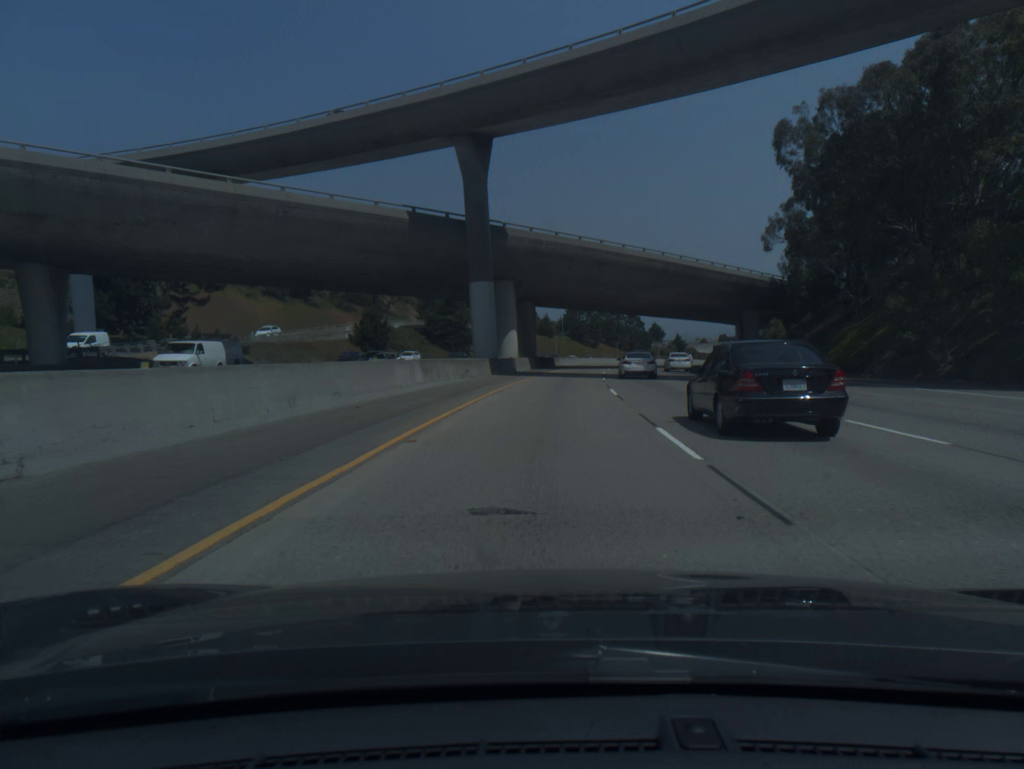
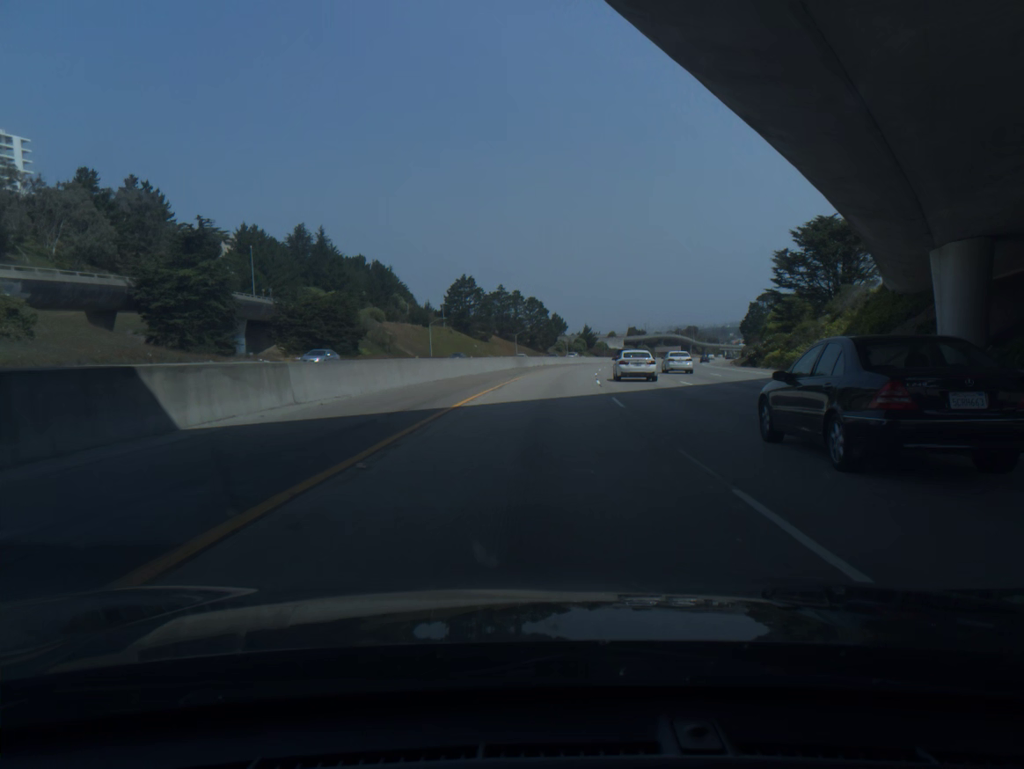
(+4.8, +79.4) m; +7°
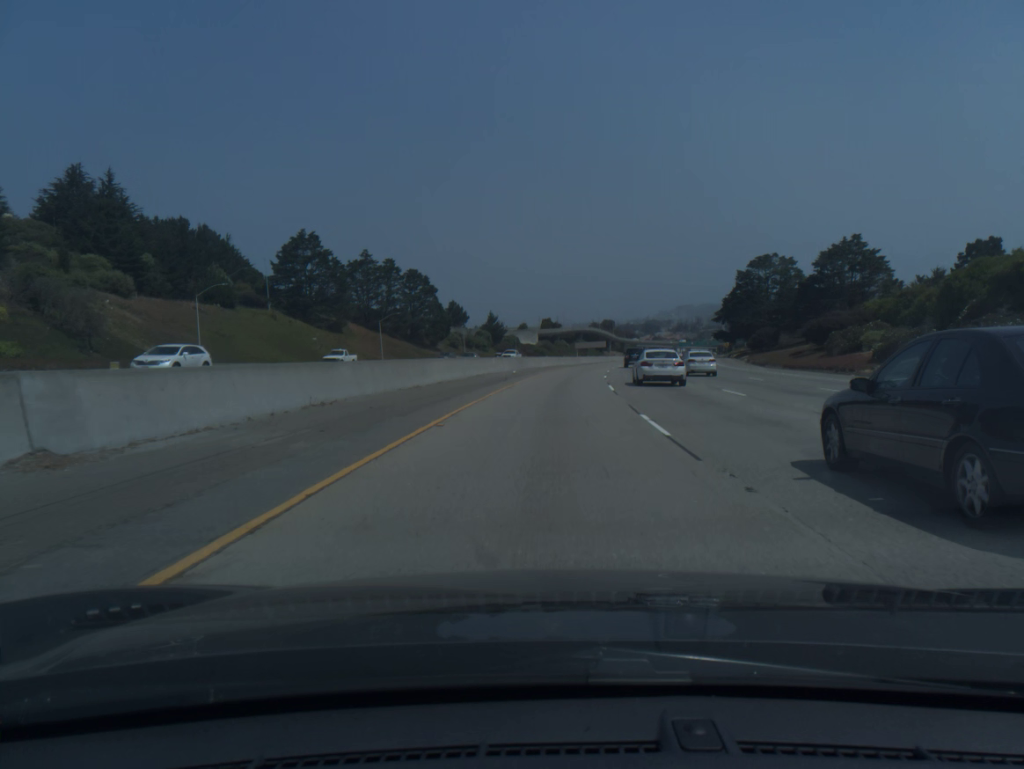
(+4.7, +79.1) m; +7°
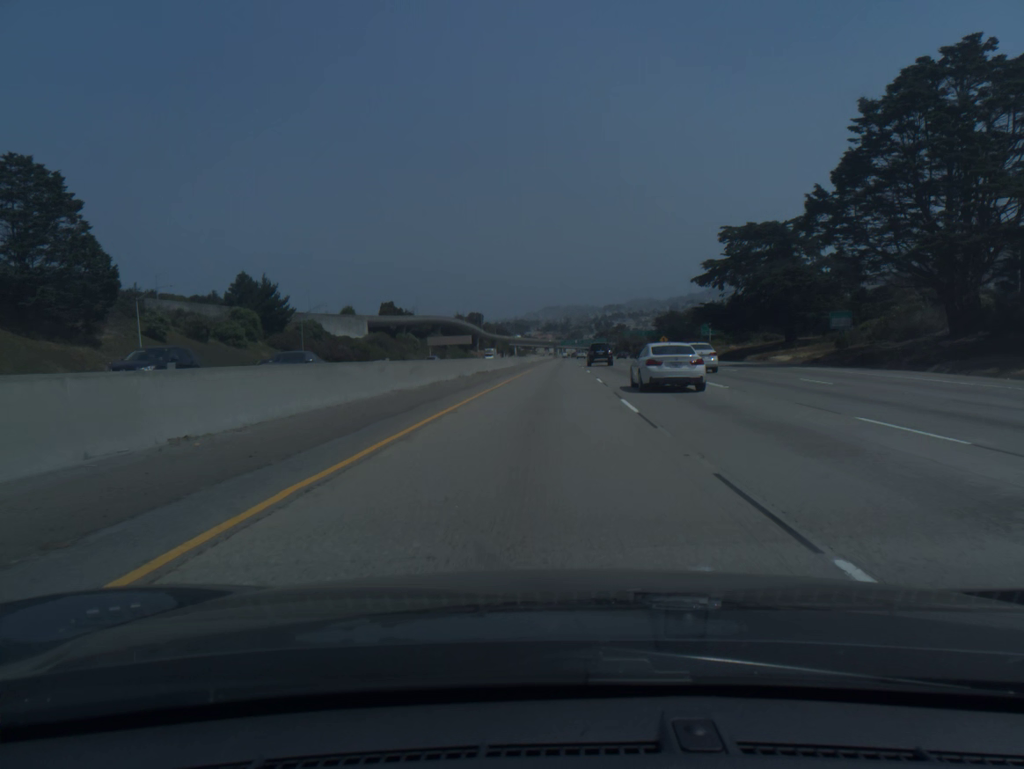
(+8.7, +98.6) m; +10°
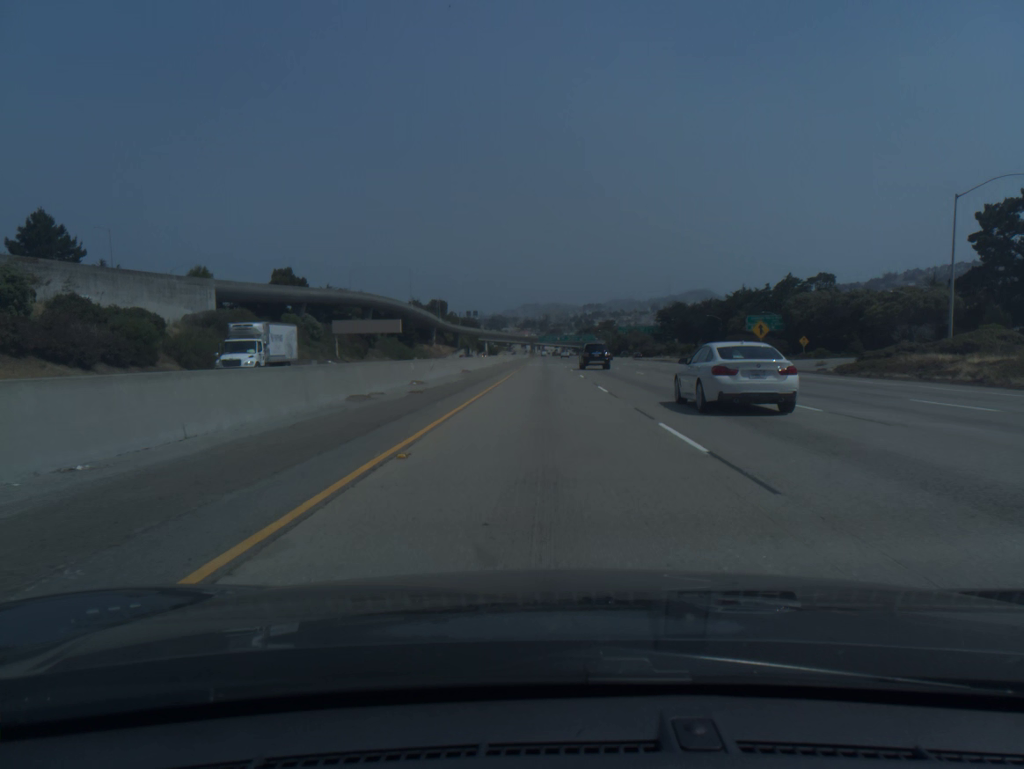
(+1.9, +79.5) m; +2°
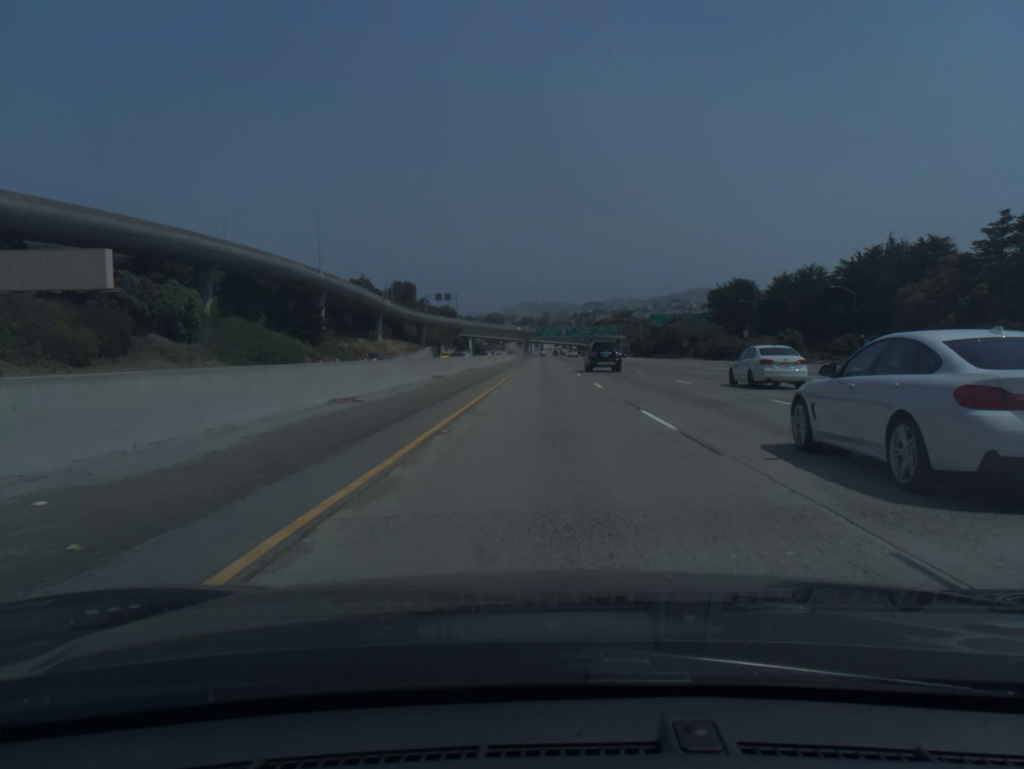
(-0.1, +99.5) m; 0°
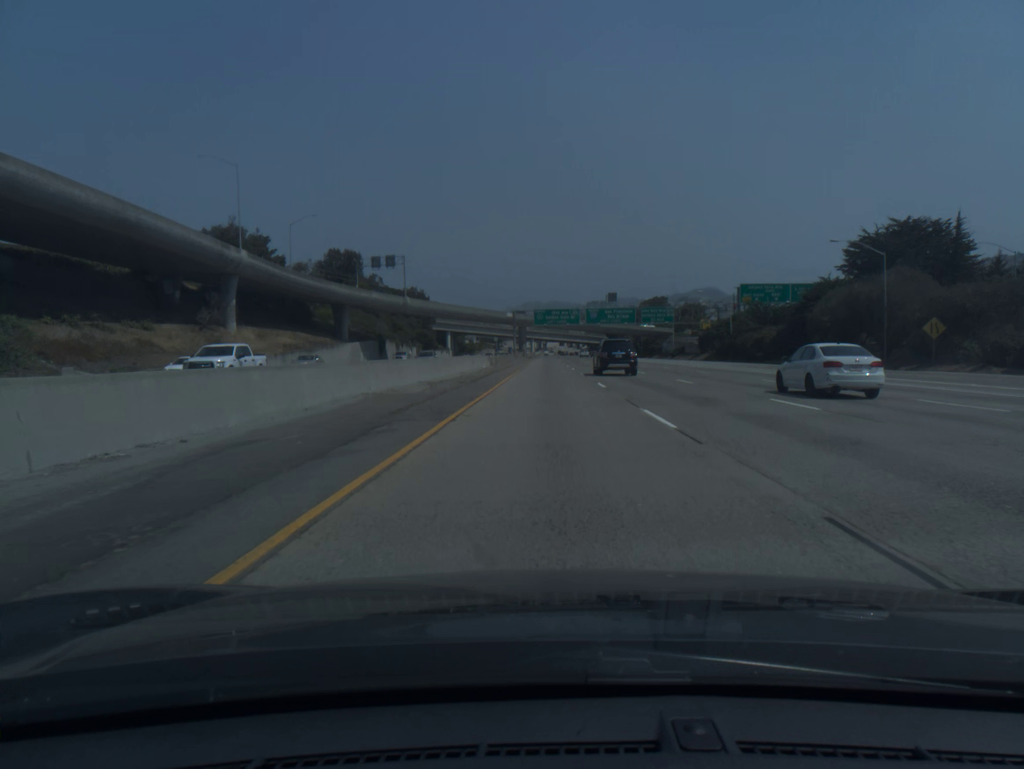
(-0.1, +99.5) m; 0°
